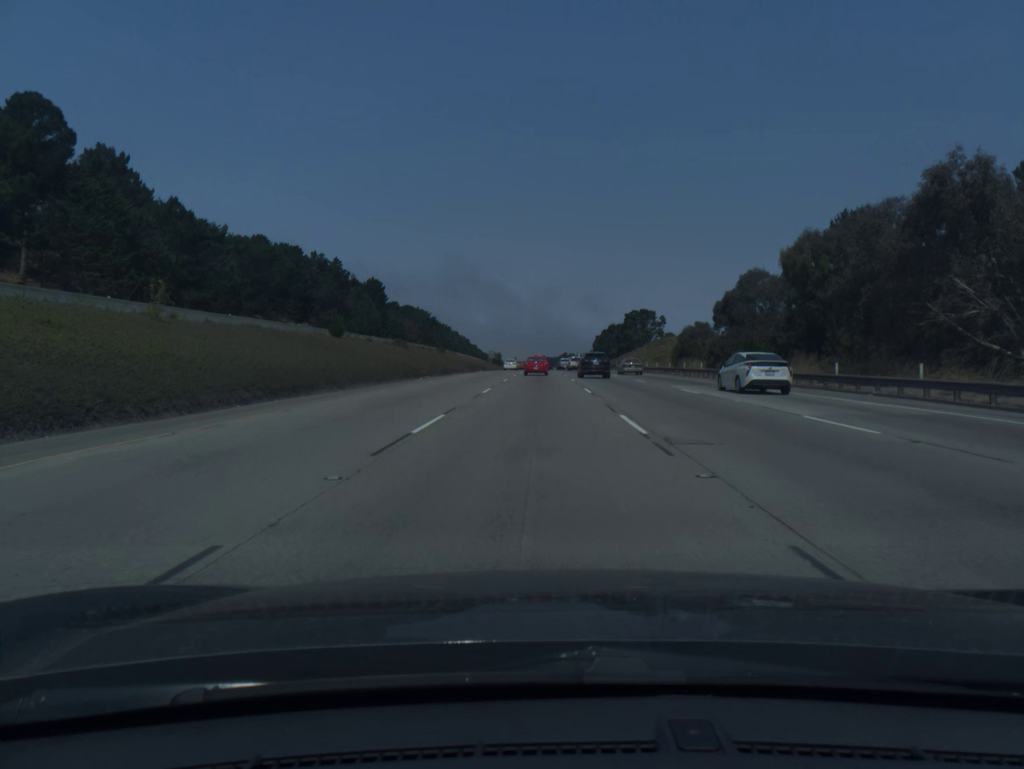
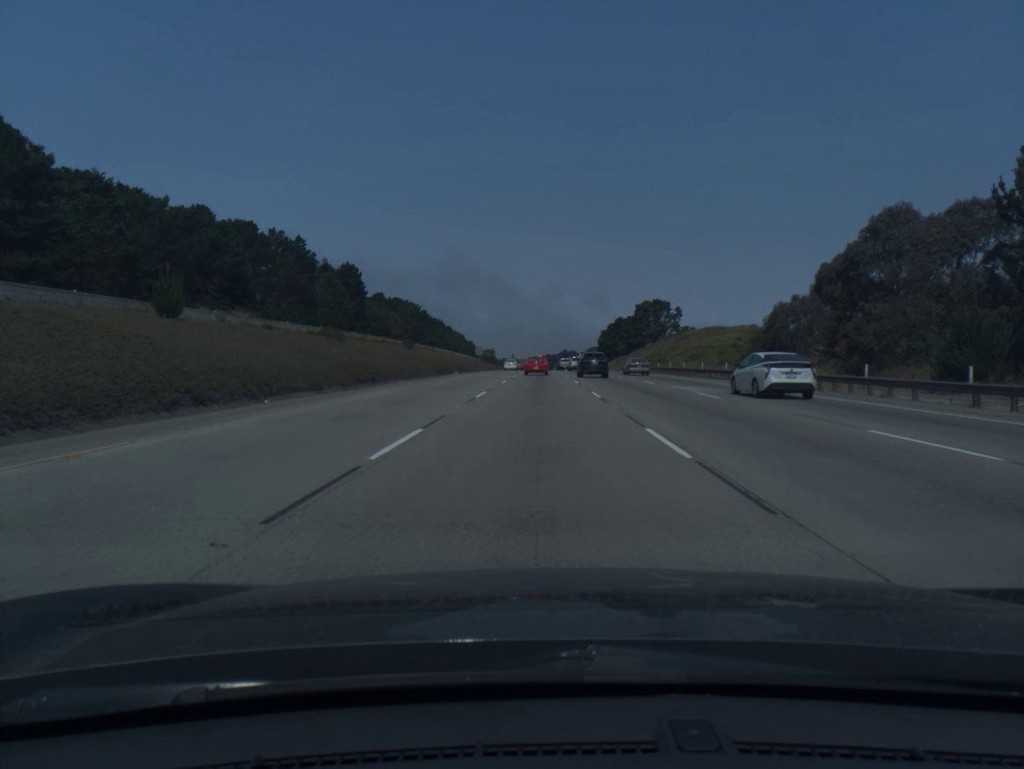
(0.0, +32.3) m; 0°
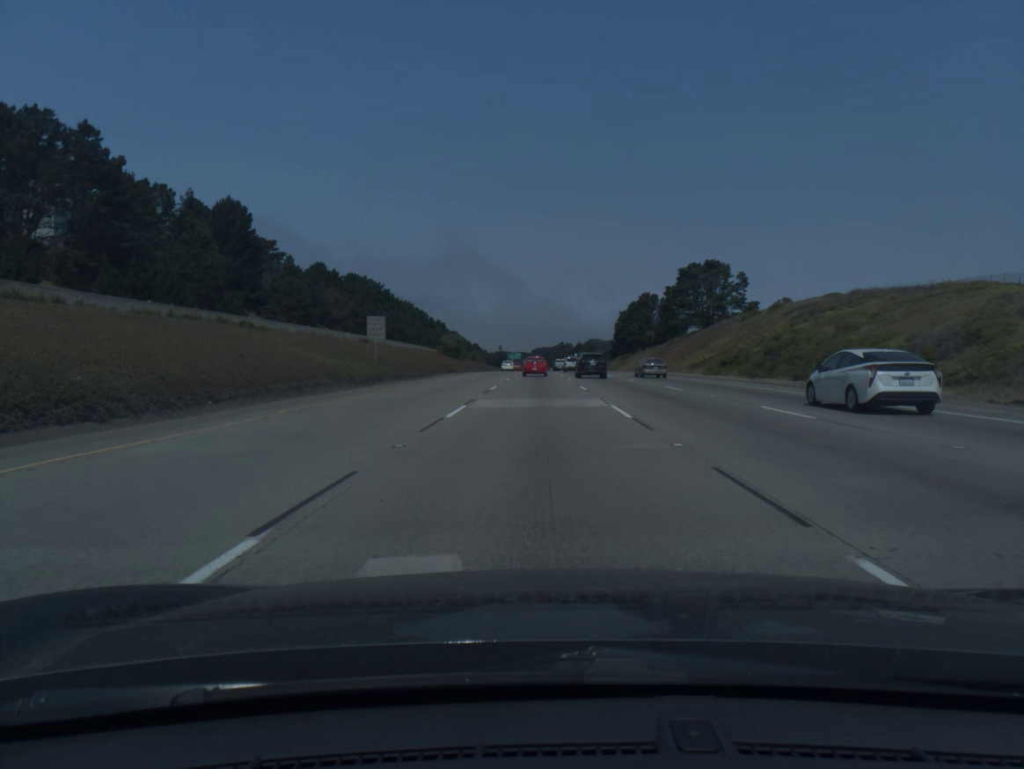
(+0.1, +81.1) m; 0°
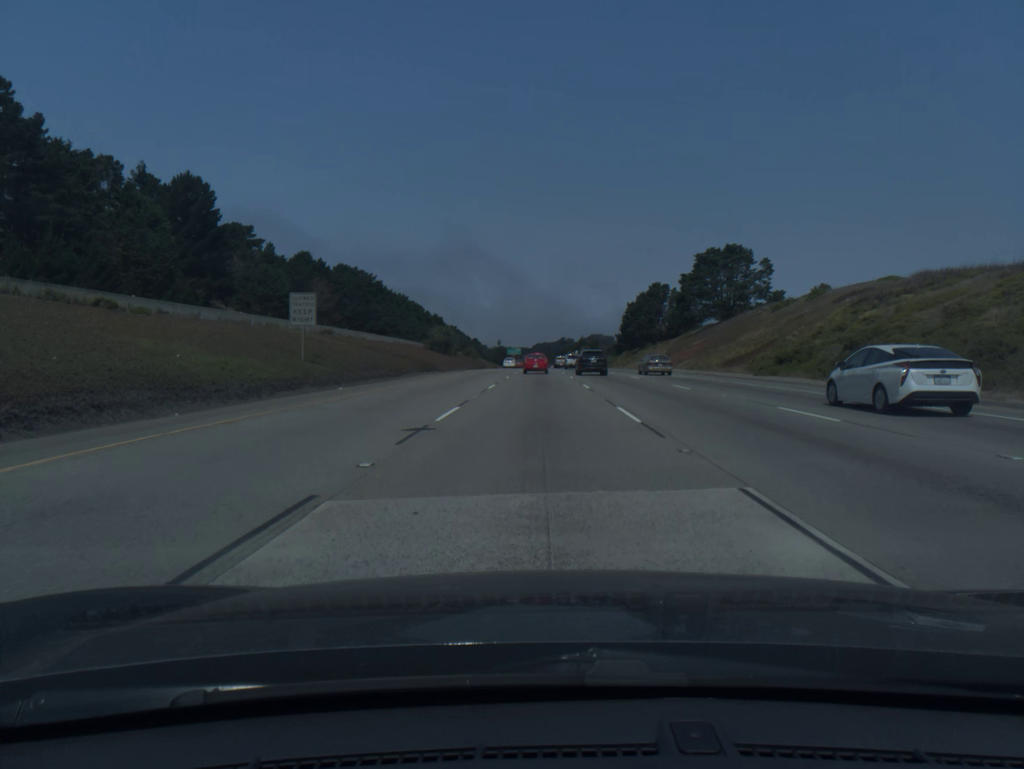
(0.0, +16.2) m; 0°
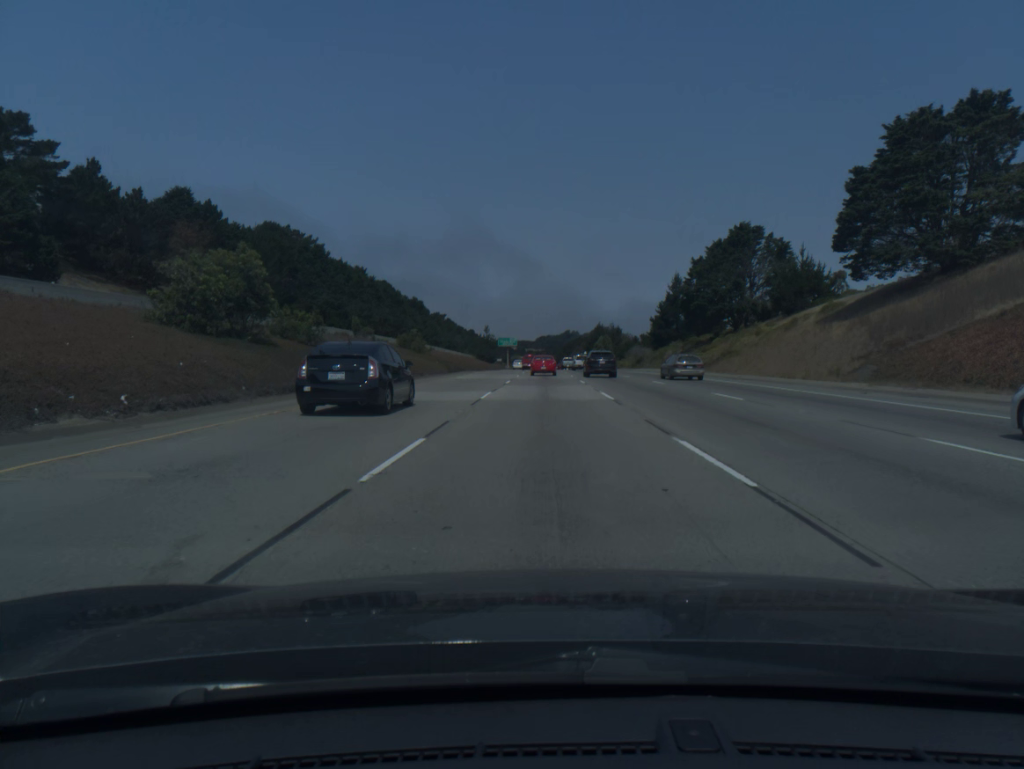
(-0.1, +79.8) m; 0°
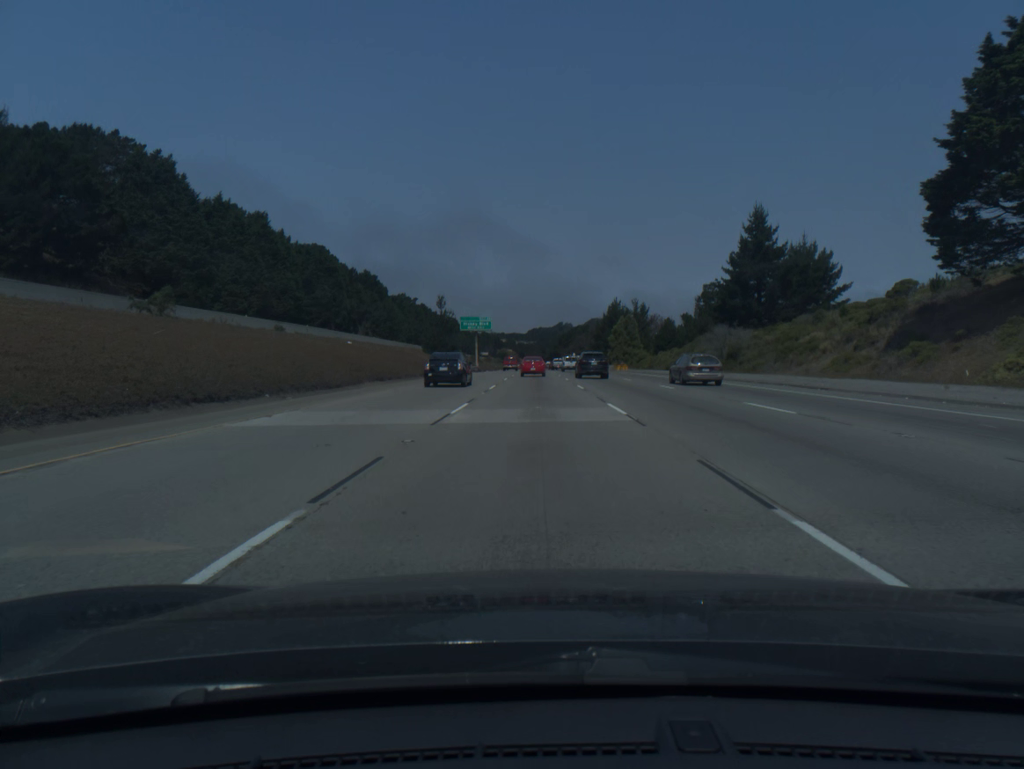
(+0.3, +78.5) m; +1°
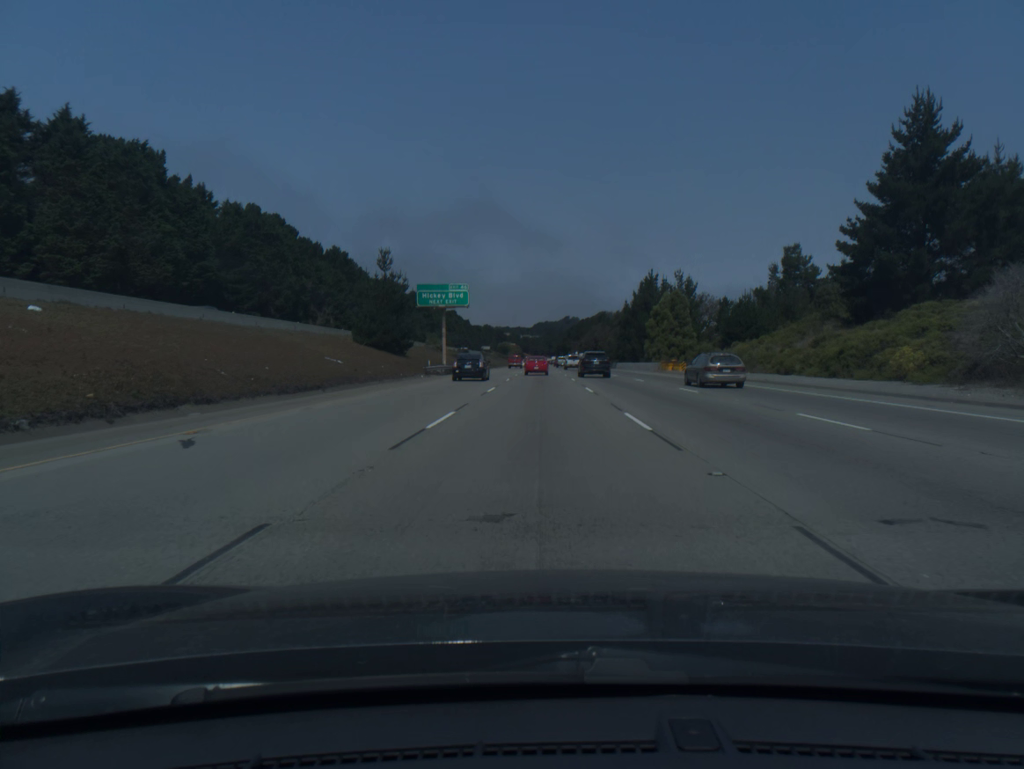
(-0.2, +47.4) m; 0°
